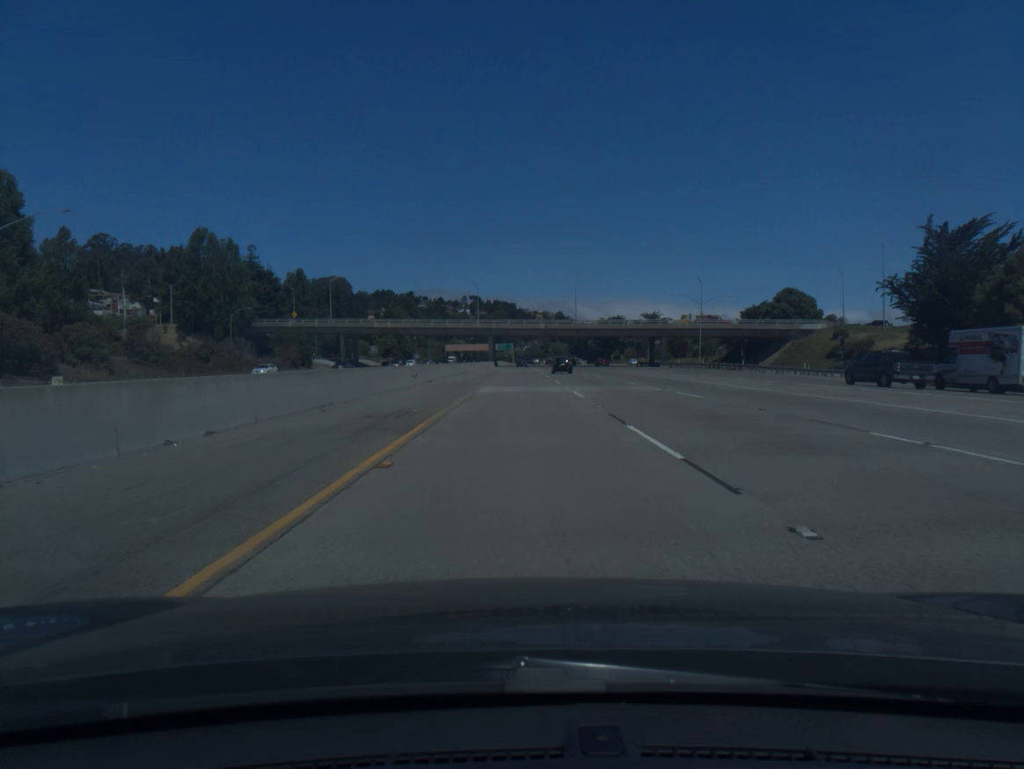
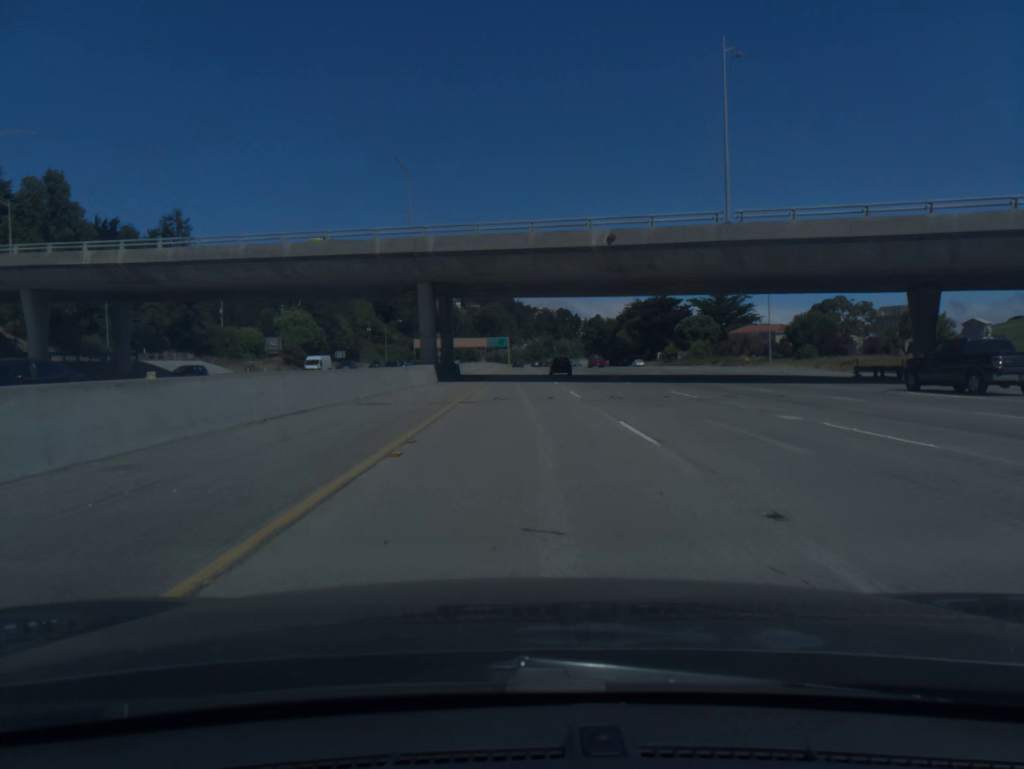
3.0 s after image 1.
(+0.3, +99.9) m; 0°
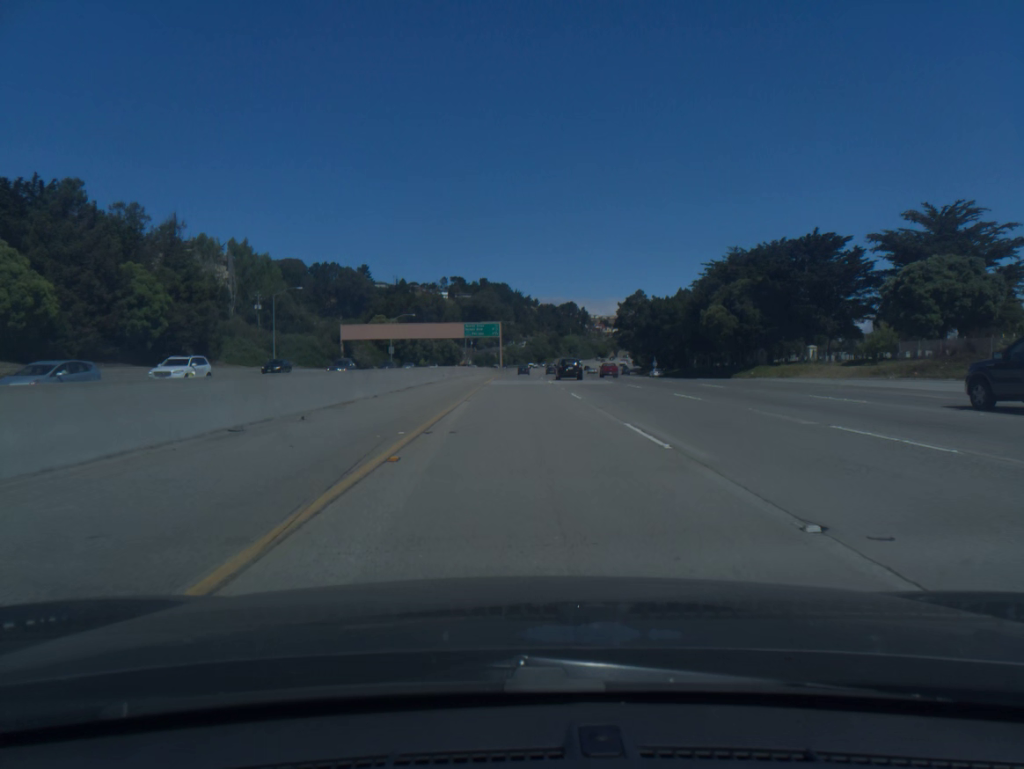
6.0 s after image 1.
(-0.1, +100.6) m; 0°
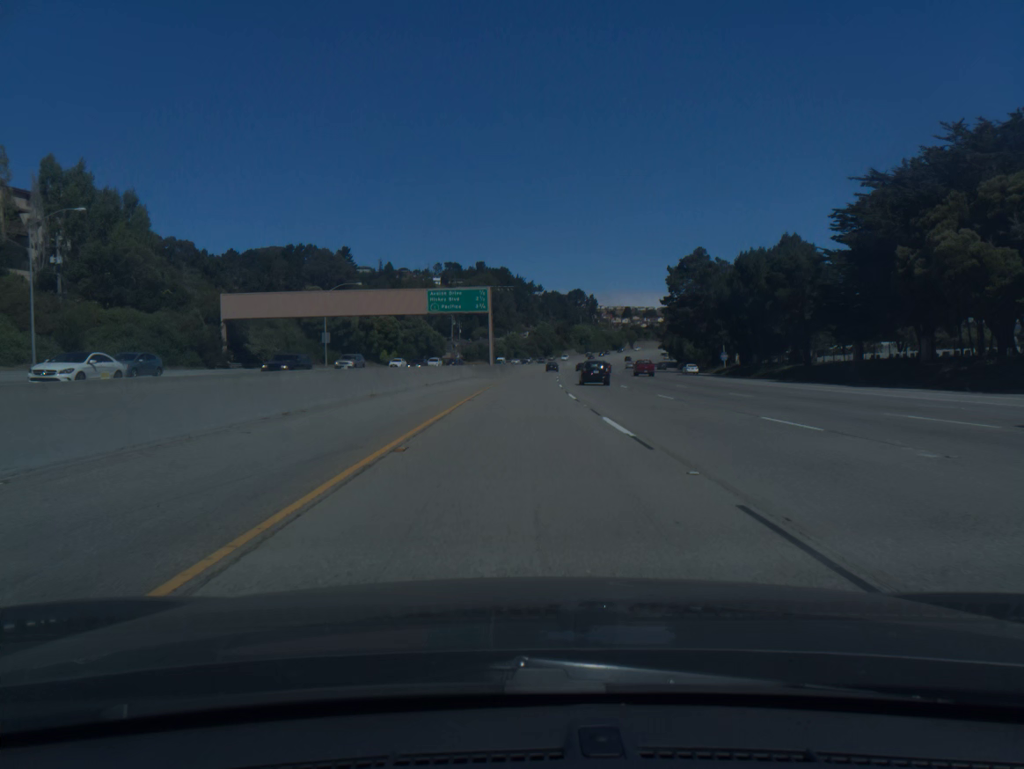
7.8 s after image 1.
(0.0, +60.7) m; 0°
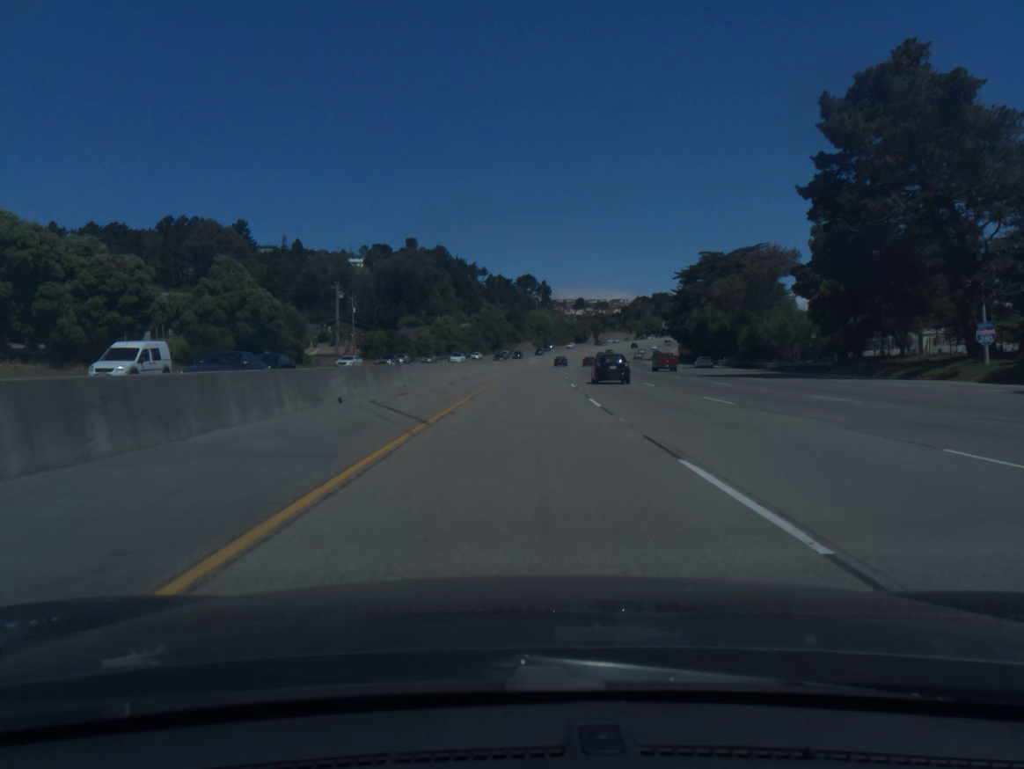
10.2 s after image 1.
(+2.1, +81.2) m; +4°
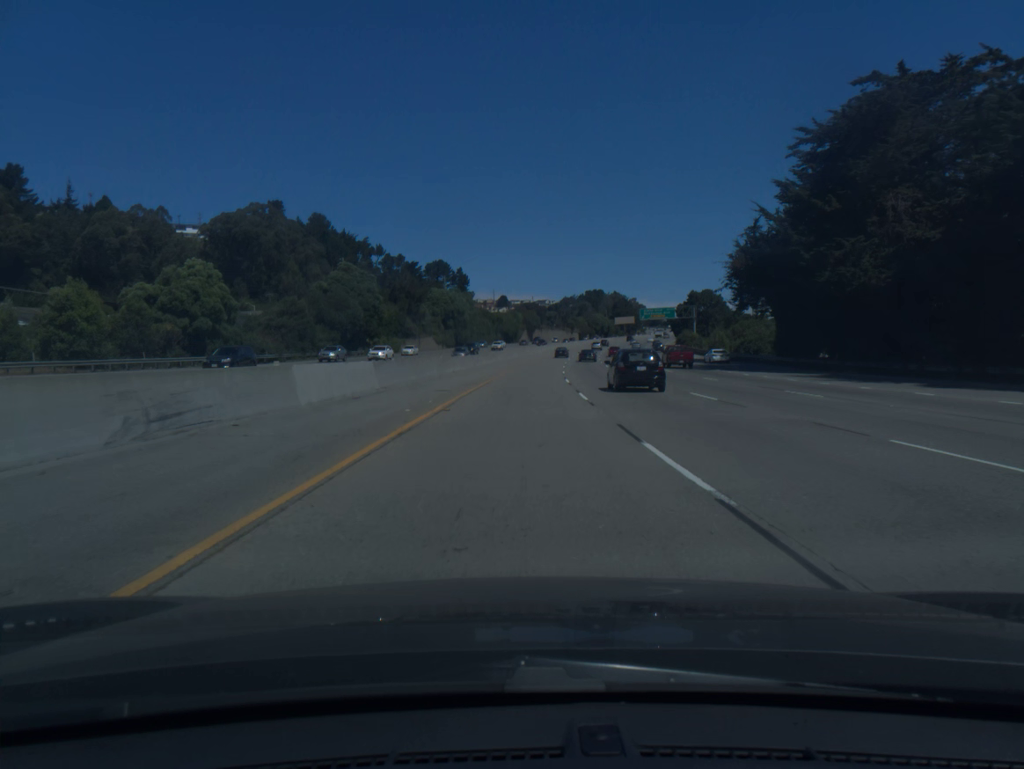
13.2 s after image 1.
(+5.3, +101.2) m; +6°
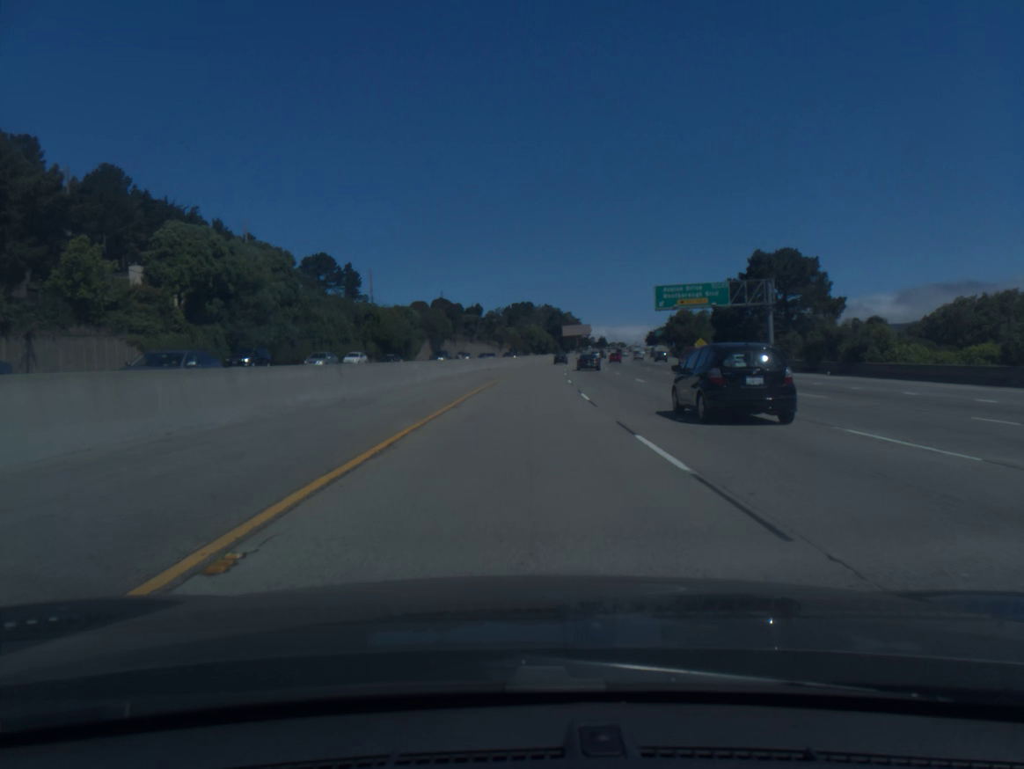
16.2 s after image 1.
(+5.0, +100.4) m; +6°
